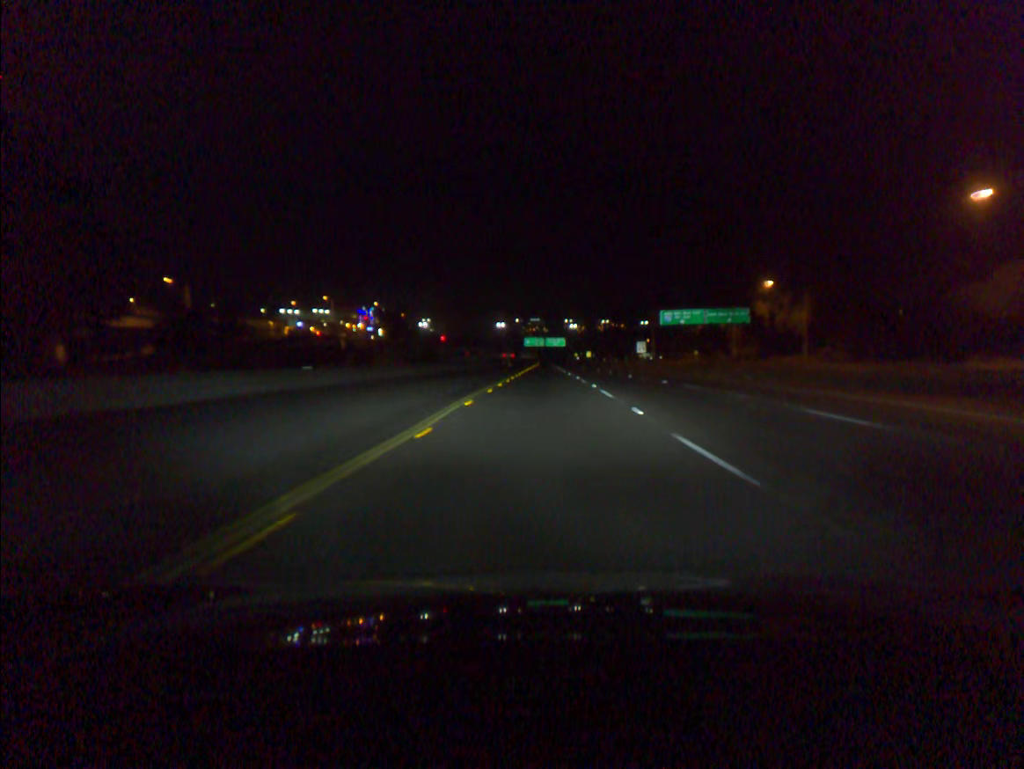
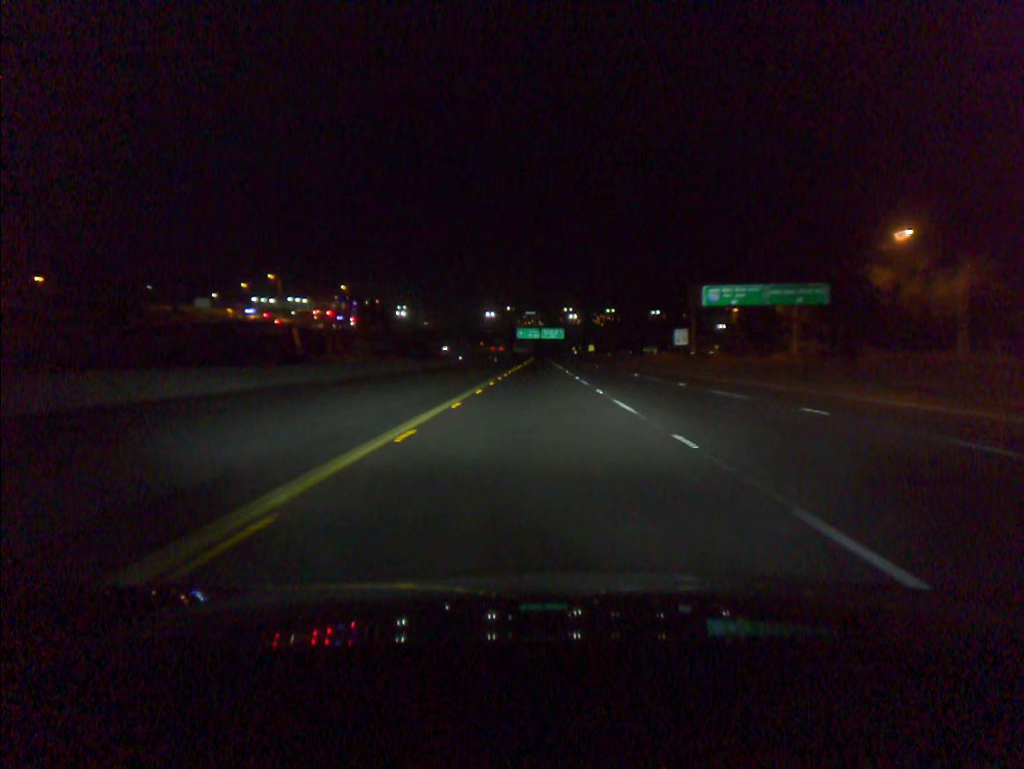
(+0.1, +35.9) m; 0°
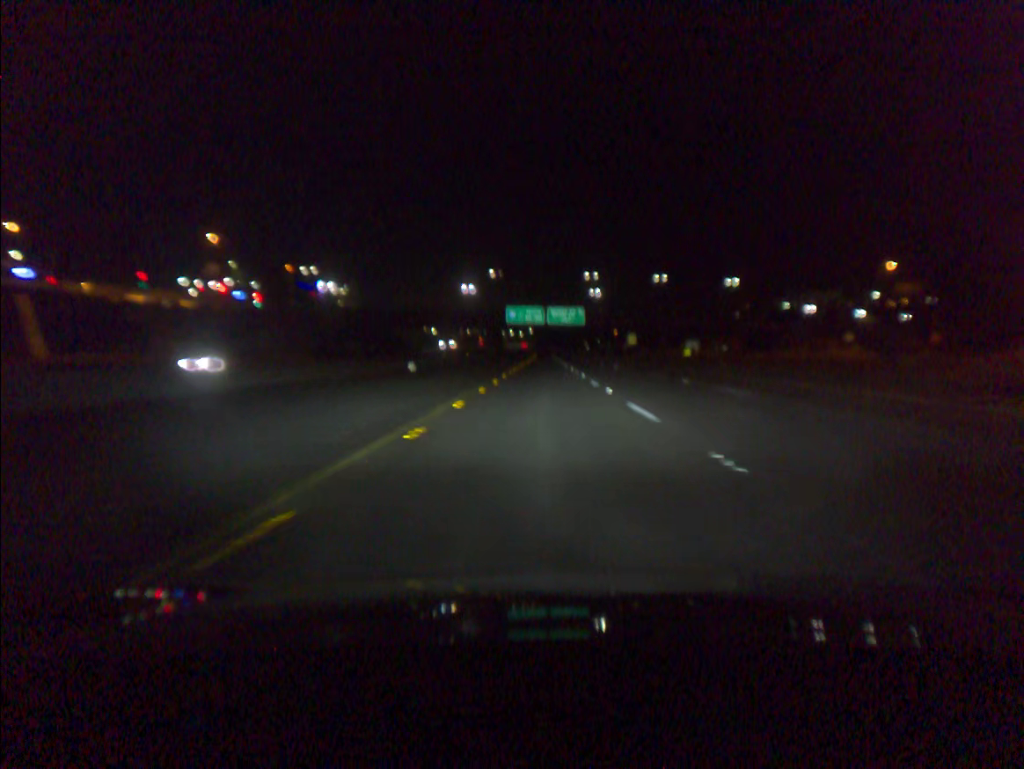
(-0.5, +91.8) m; 0°
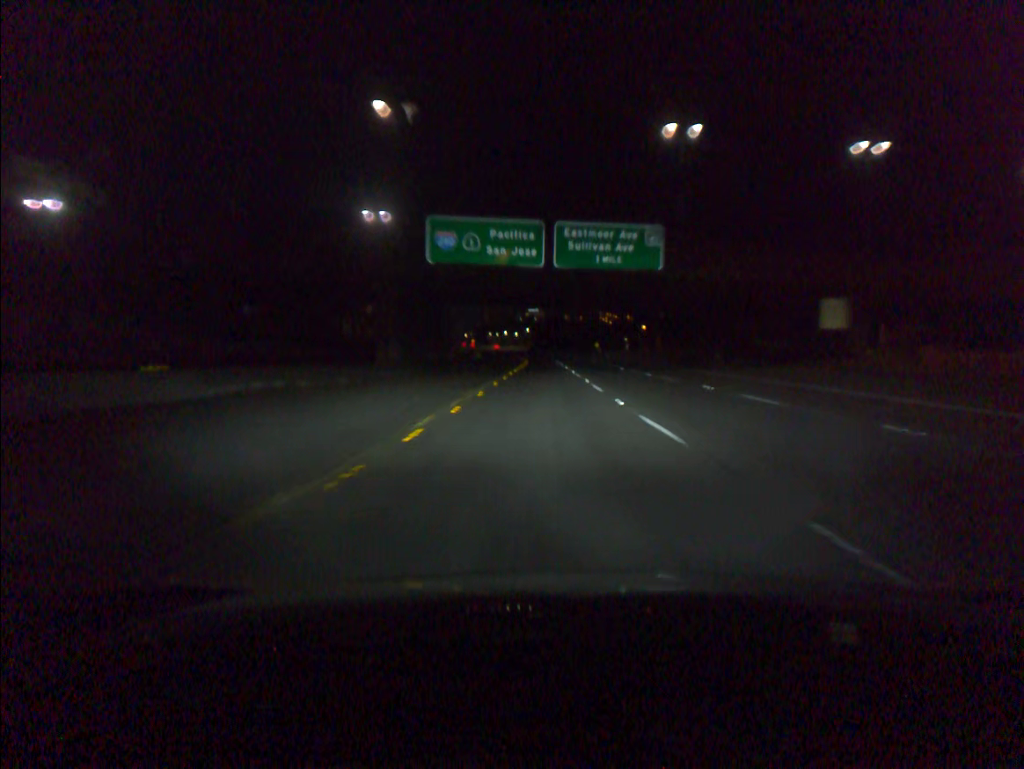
(+0.3, +91.9) m; 0°
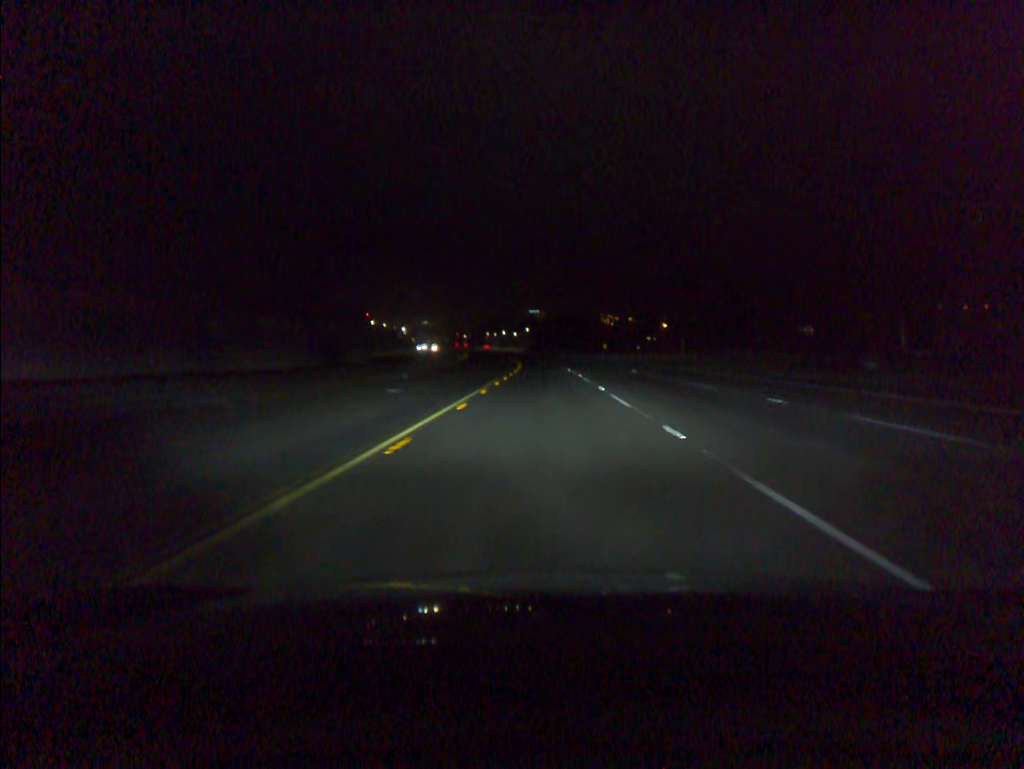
(0.0, +36.6) m; 0°
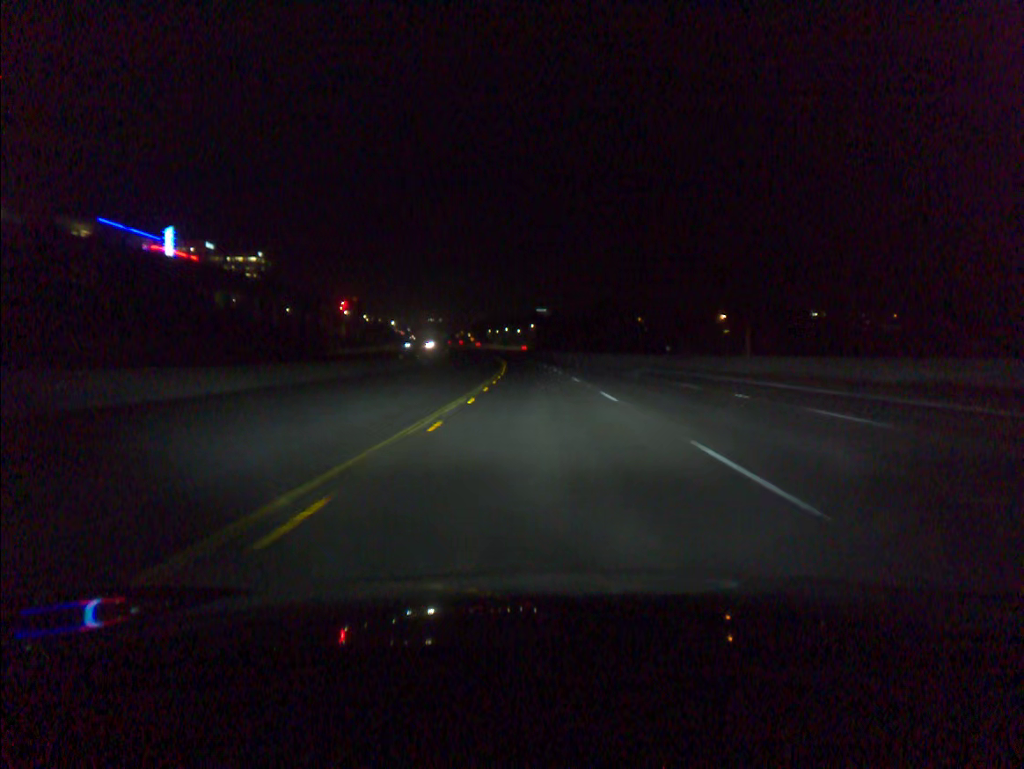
(-0.1, +54.9) m; 0°
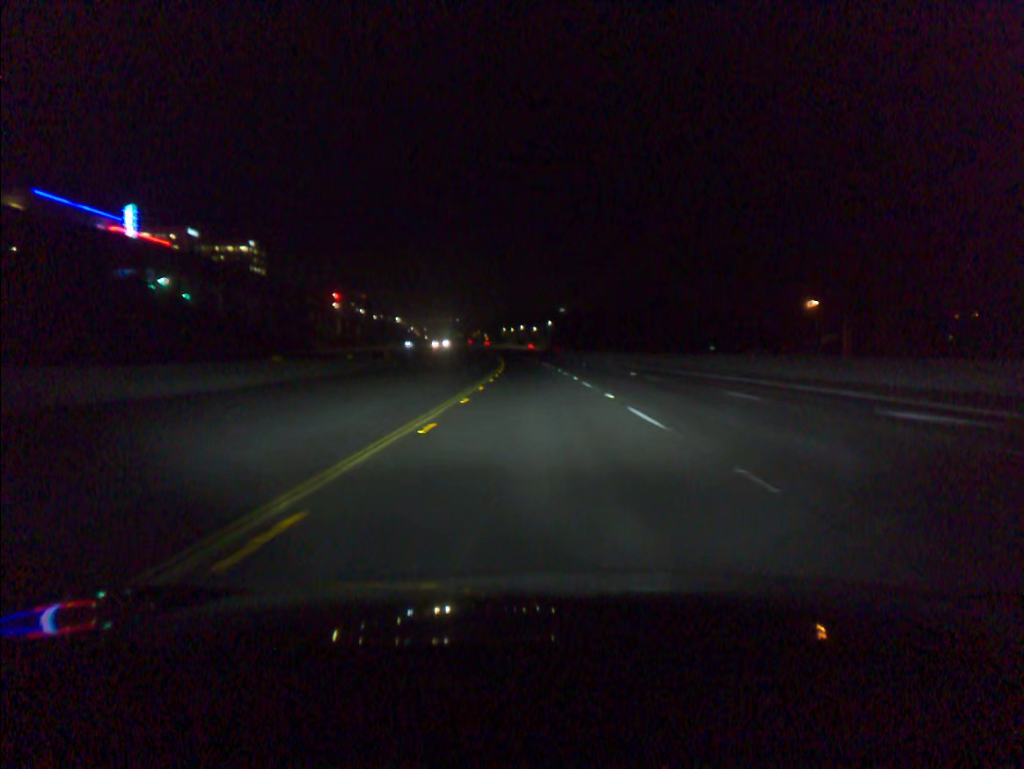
(-0.4, +36.6) m; -1°
